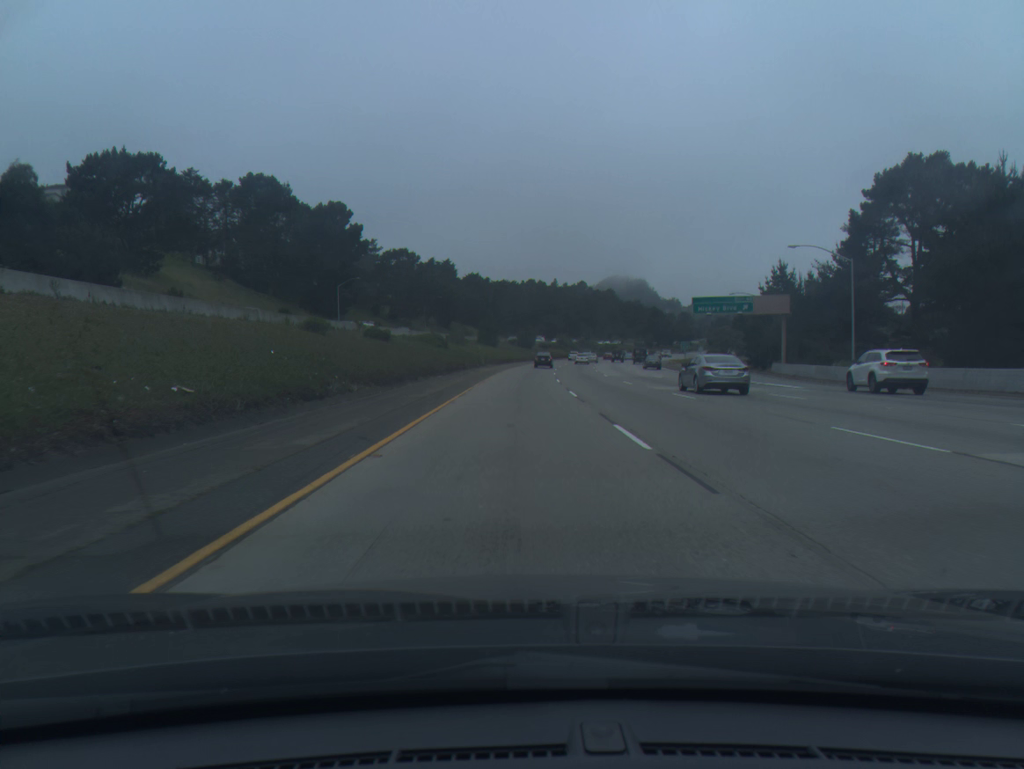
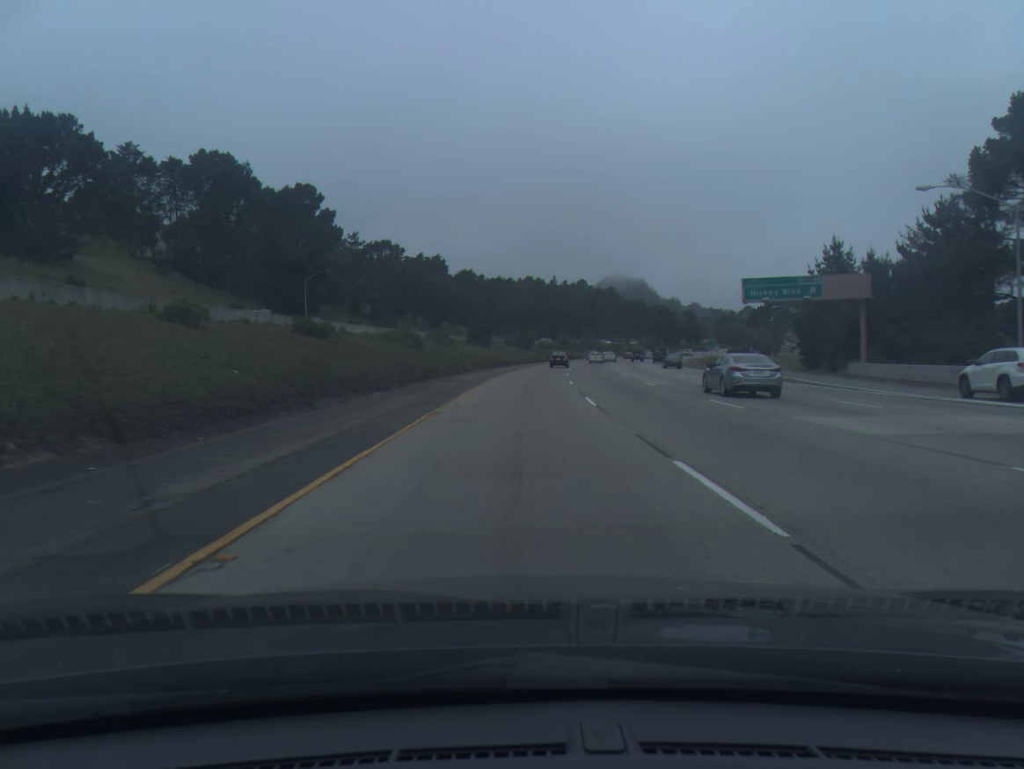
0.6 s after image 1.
(0.0, +19.7) m; 0°
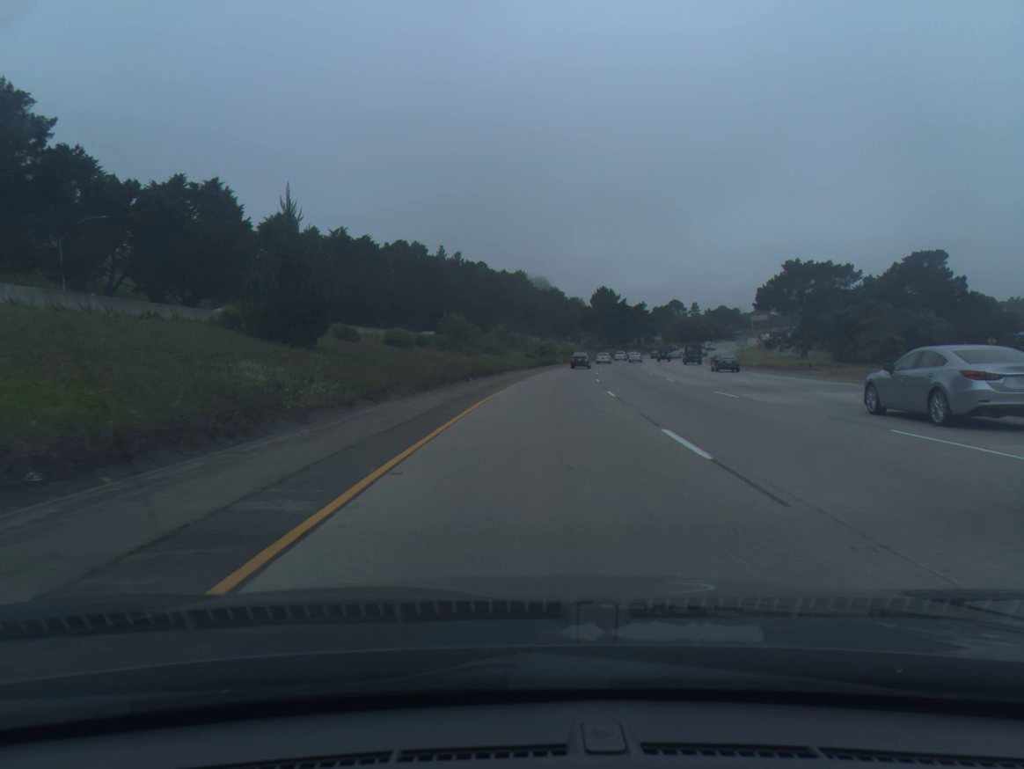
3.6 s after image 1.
(+5.6, +98.3) m; +7°
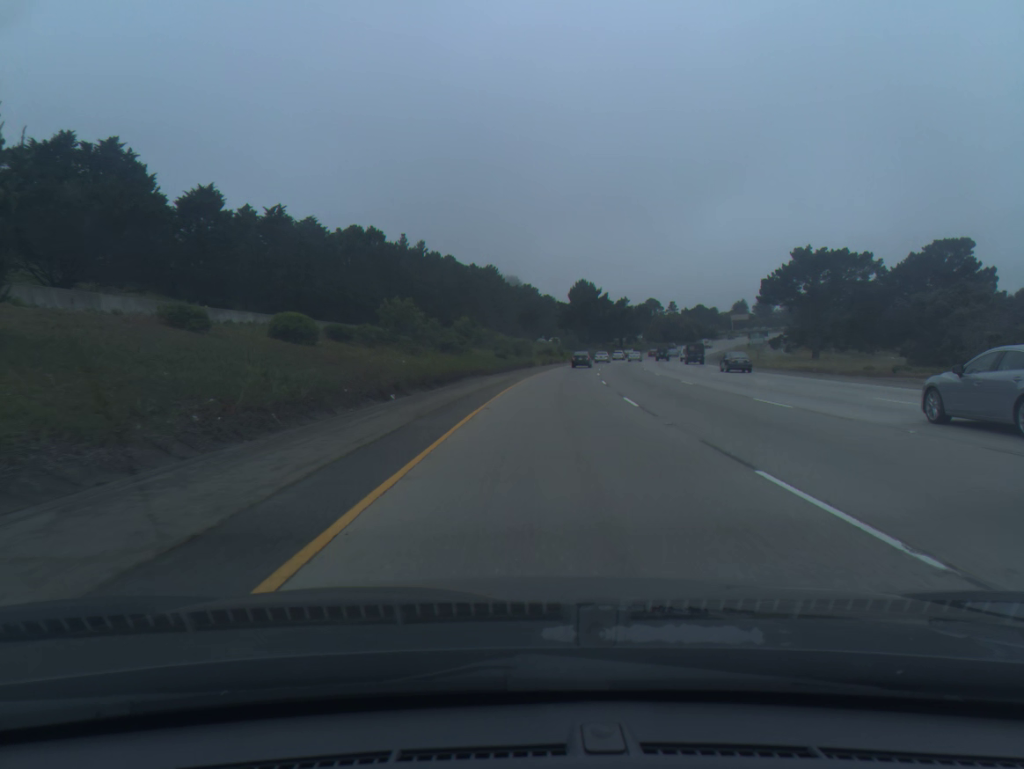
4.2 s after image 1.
(+0.3, +19.7) m; +2°
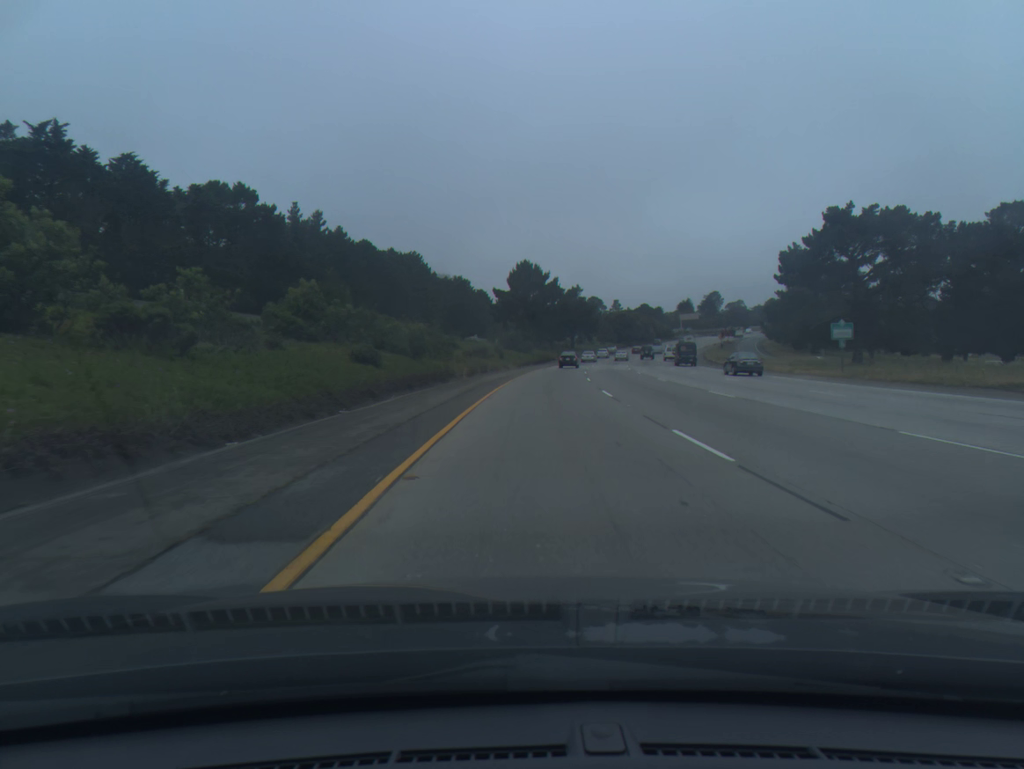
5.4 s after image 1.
(+1.6, +39.2) m; +5°
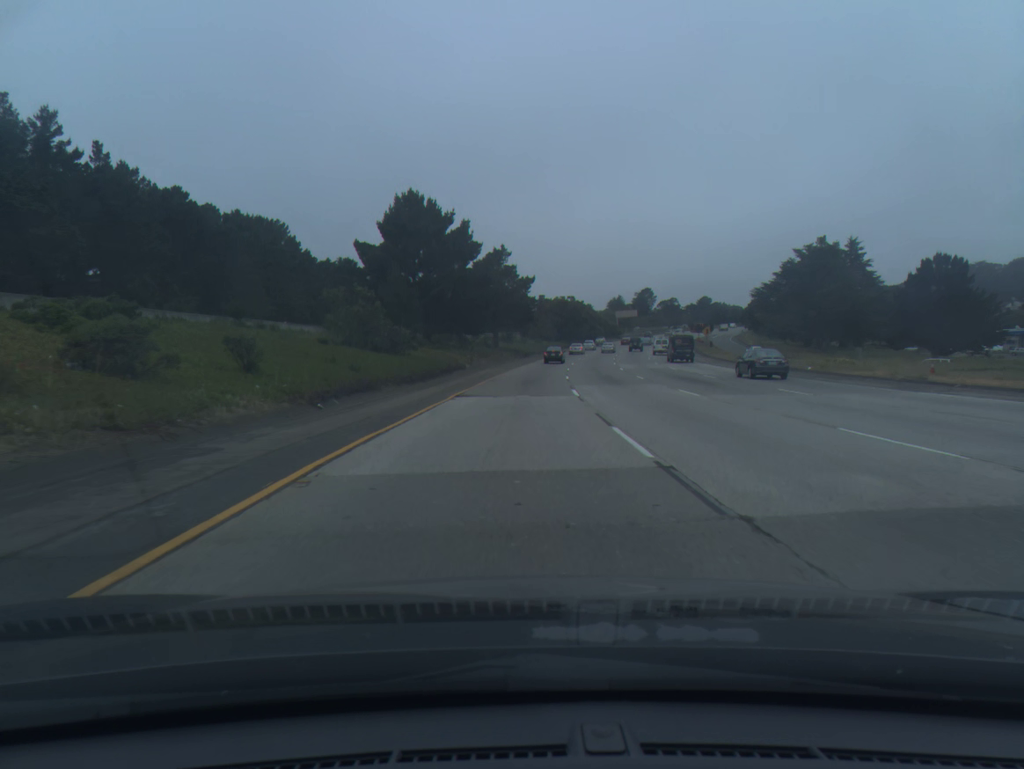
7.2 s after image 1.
(+3.5, +58.6) m; +6°
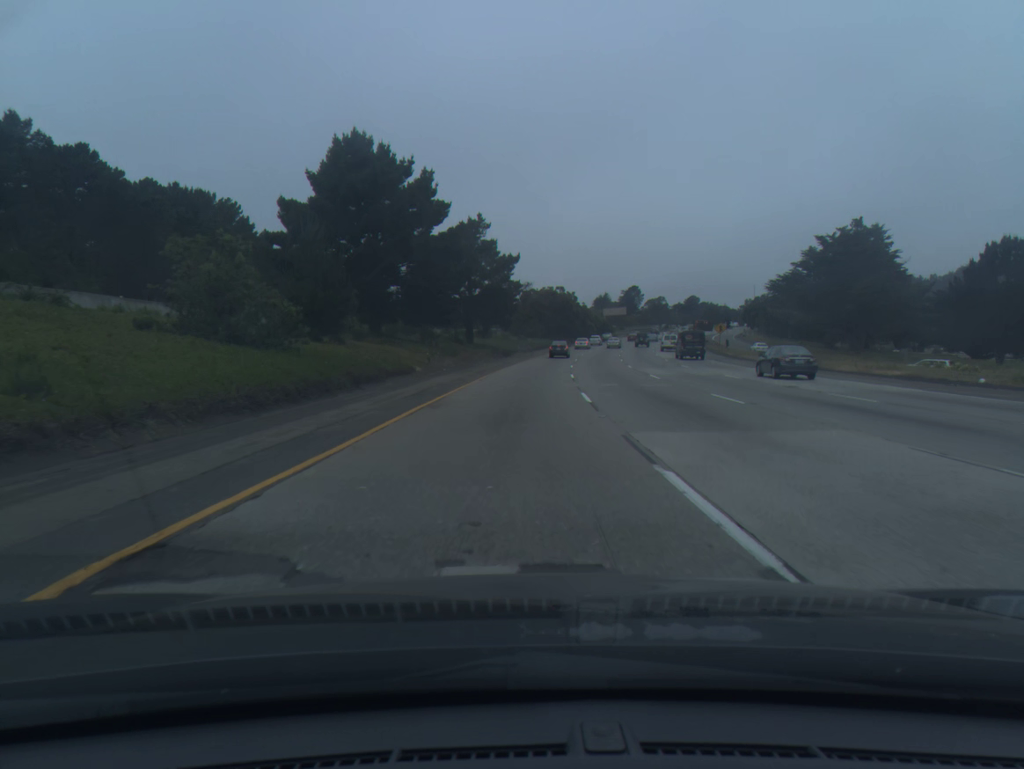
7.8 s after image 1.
(+0.2, +19.6) m; +1°
